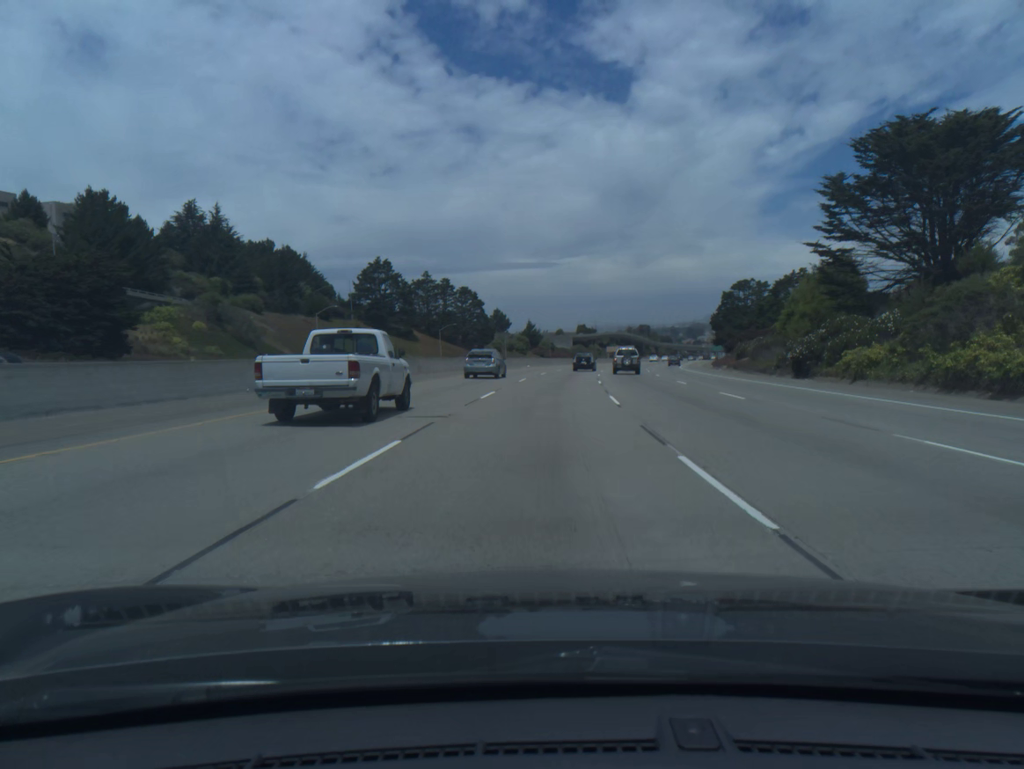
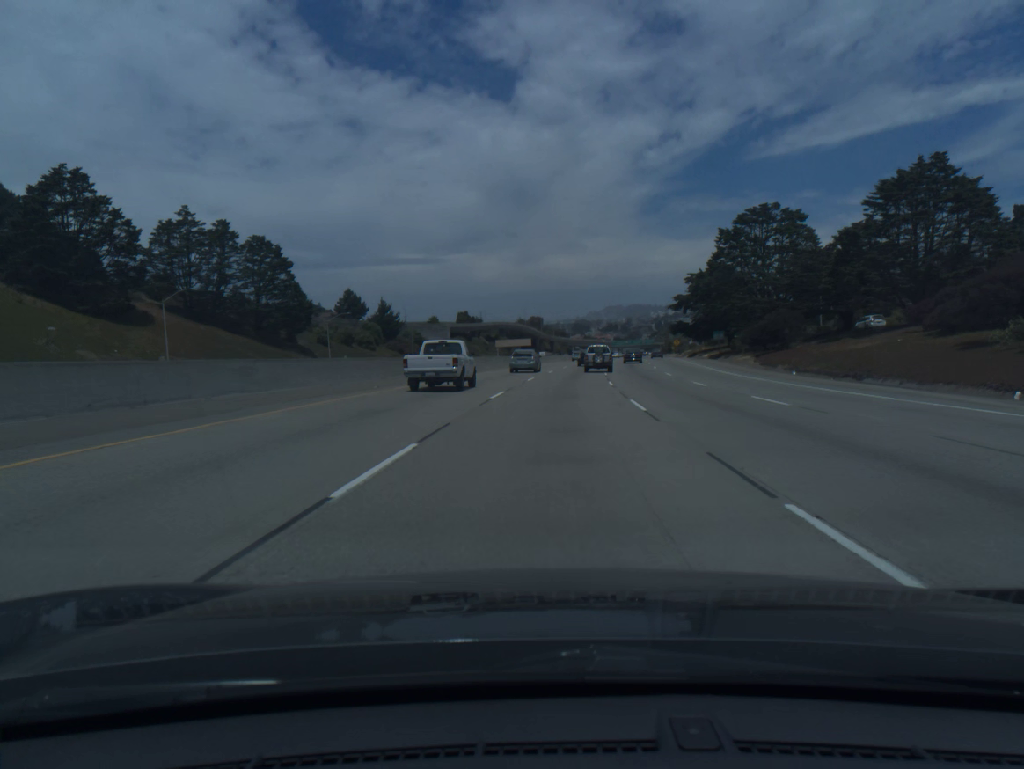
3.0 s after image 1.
(+6.1, +87.9) m; +8°
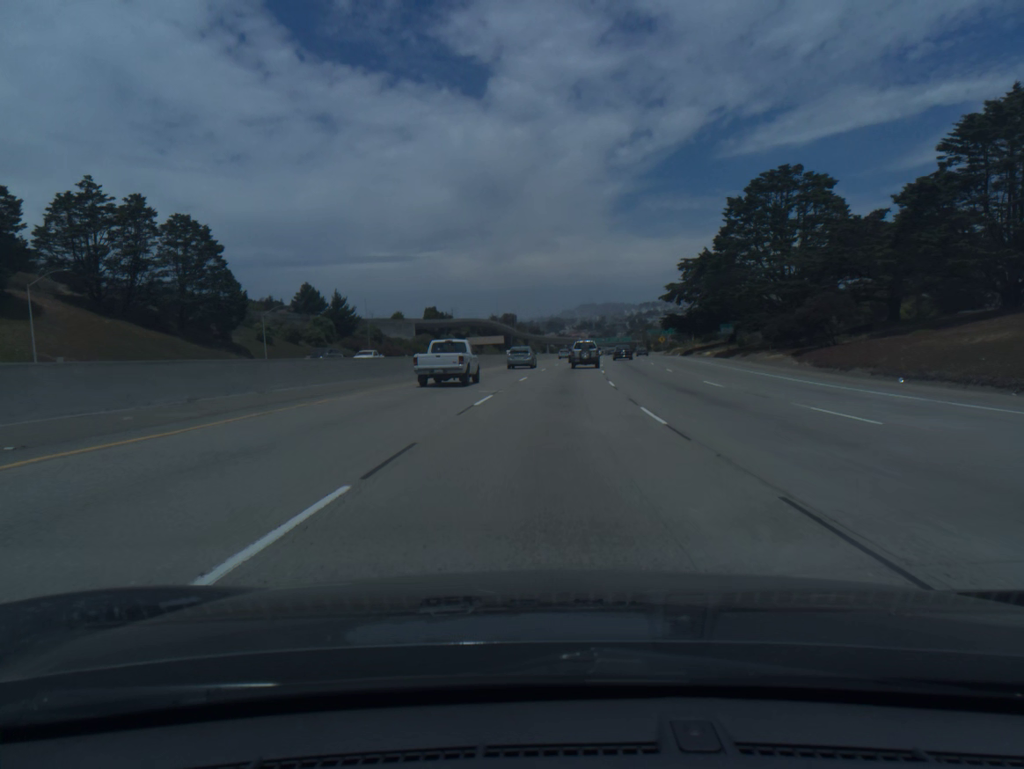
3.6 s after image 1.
(+0.3, +17.8) m; +2°
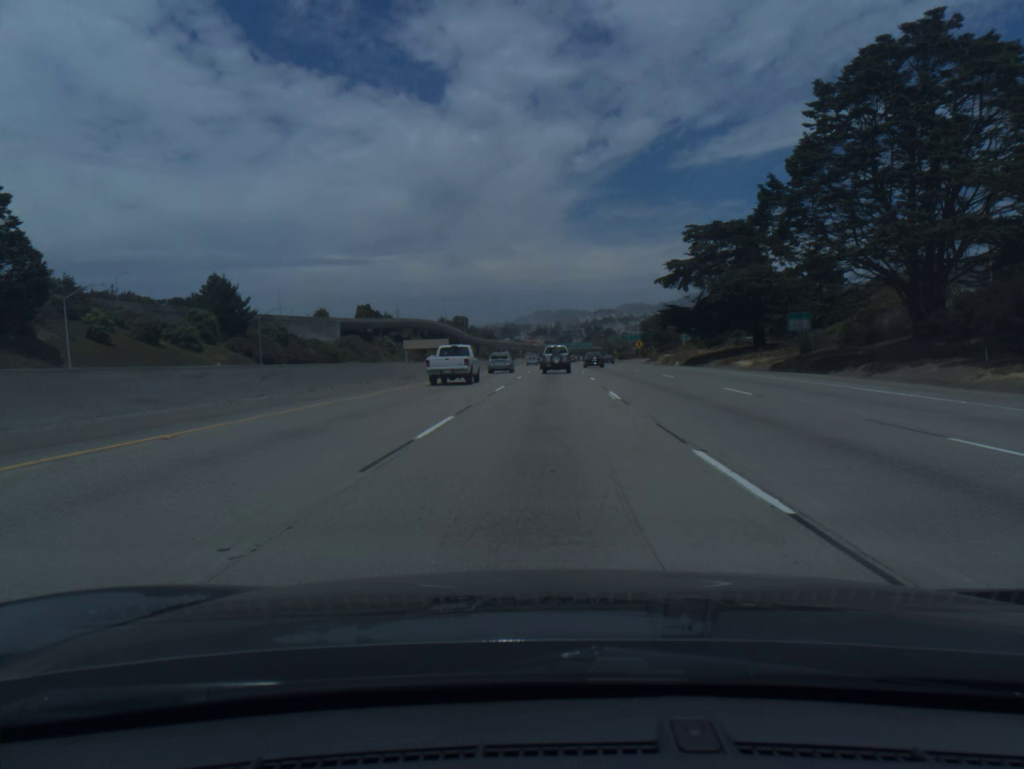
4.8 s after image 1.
(+1.0, +35.6) m; +3°
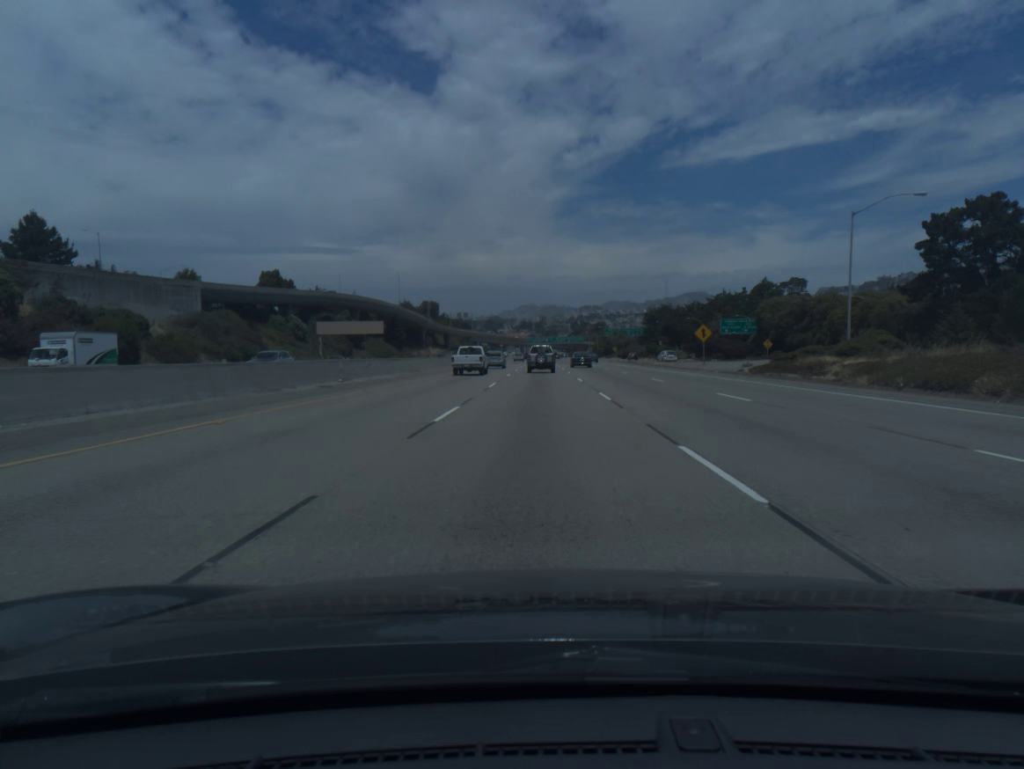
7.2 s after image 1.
(+1.3, +70.9) m; +1°
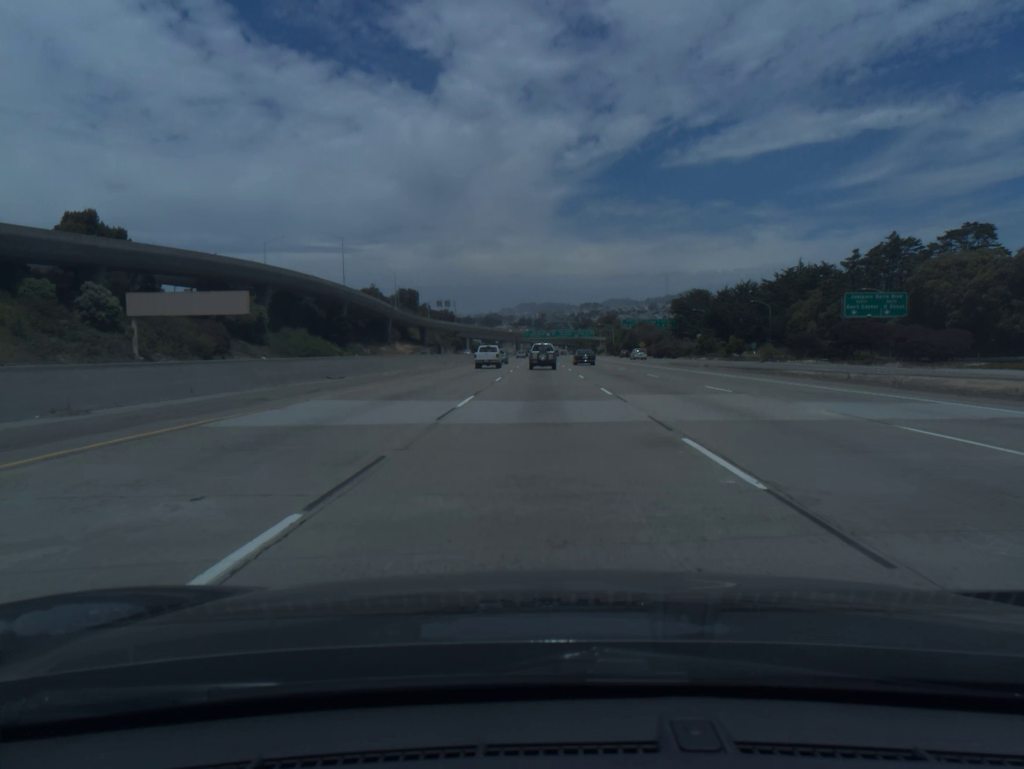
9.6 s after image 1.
(0.0, +70.4) m; 0°
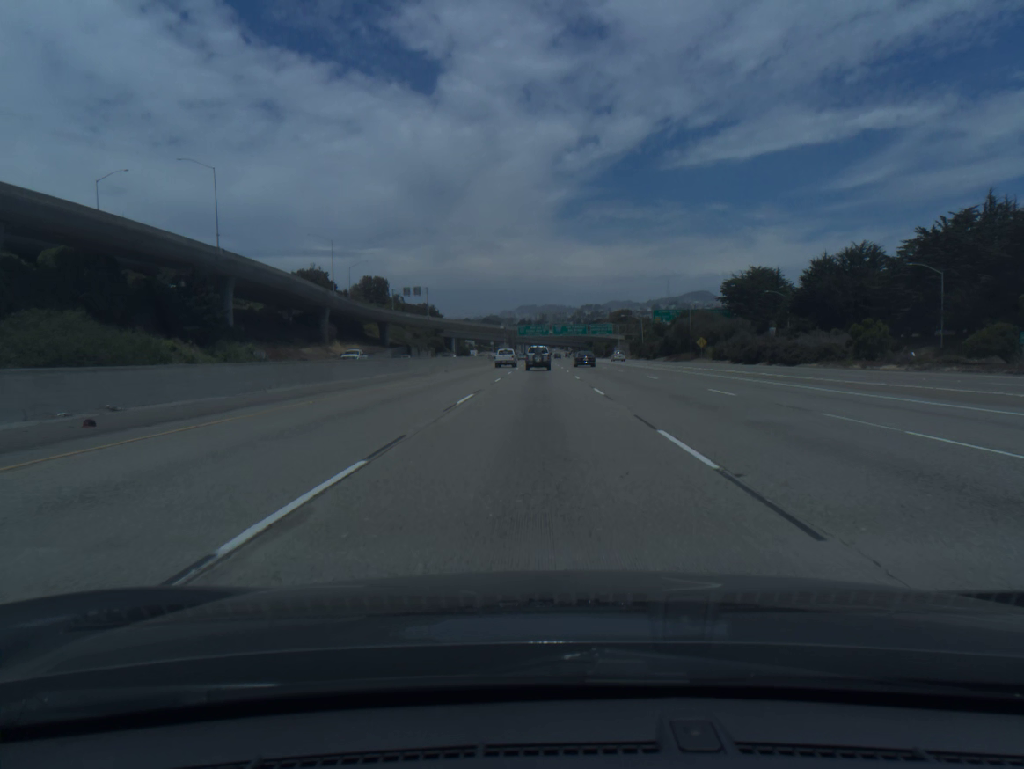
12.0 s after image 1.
(+0.1, +70.3) m; 0°
